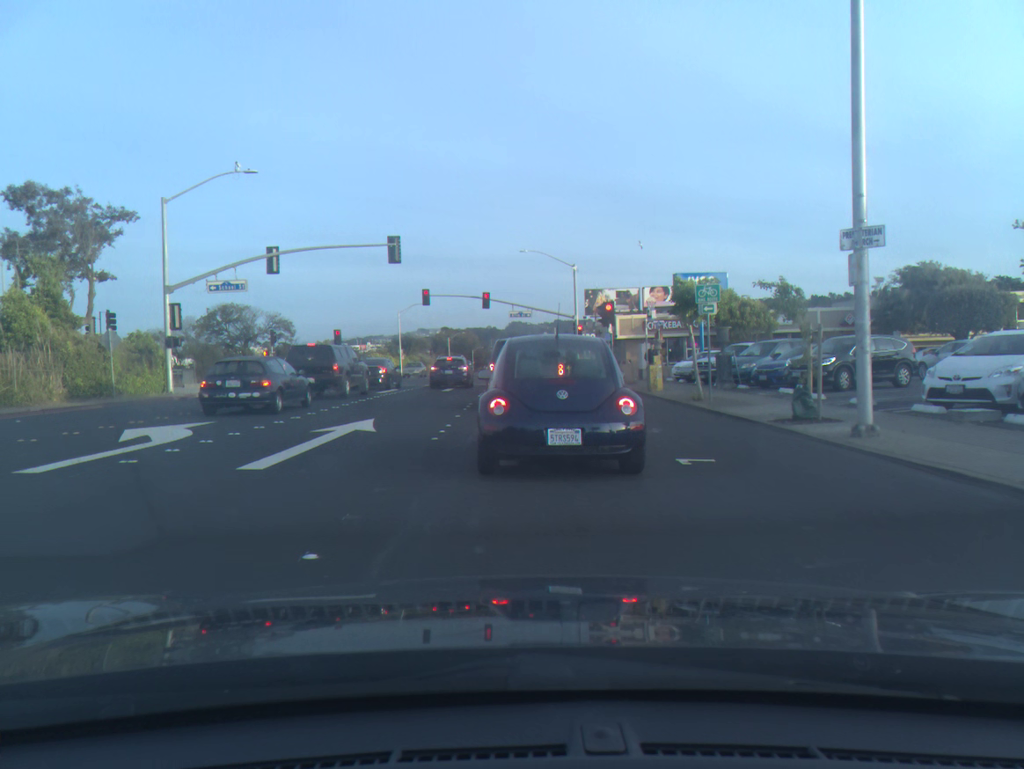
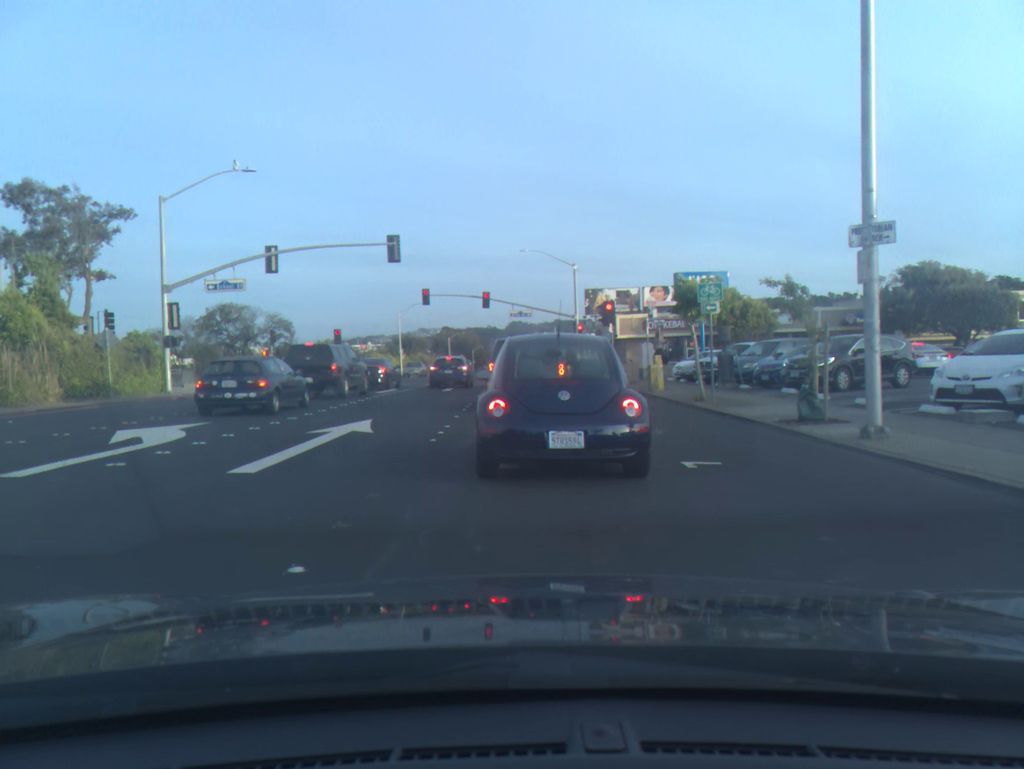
(0.0, +0.3) m; 0°
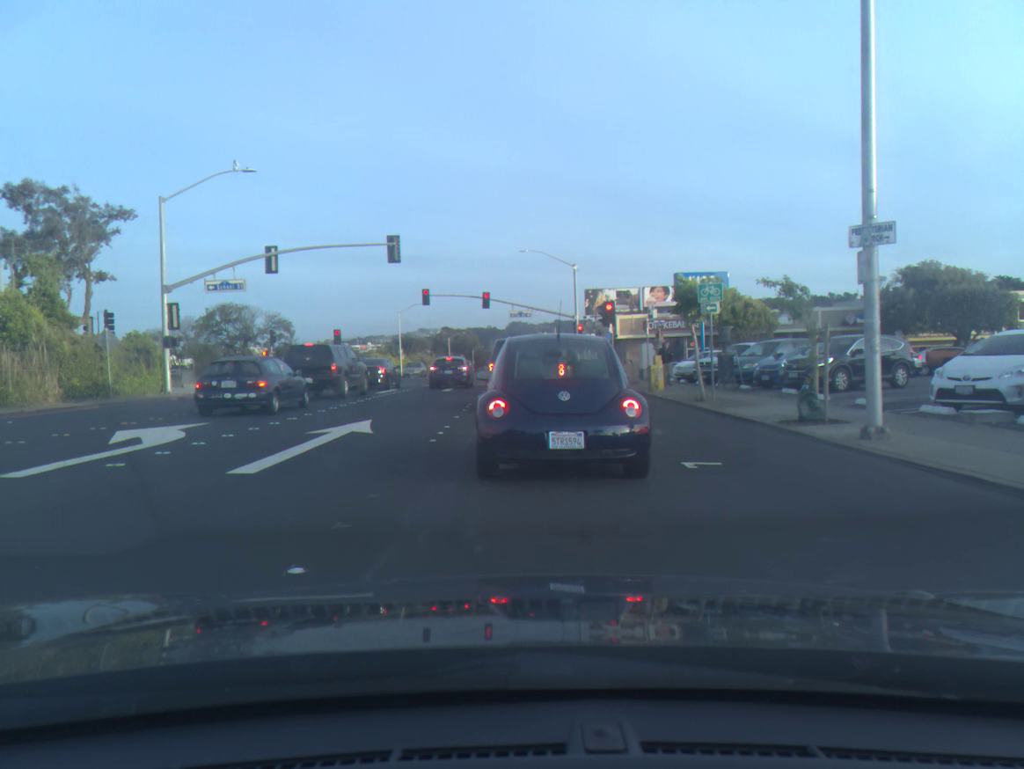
(0.0, 0.0) m; 0°
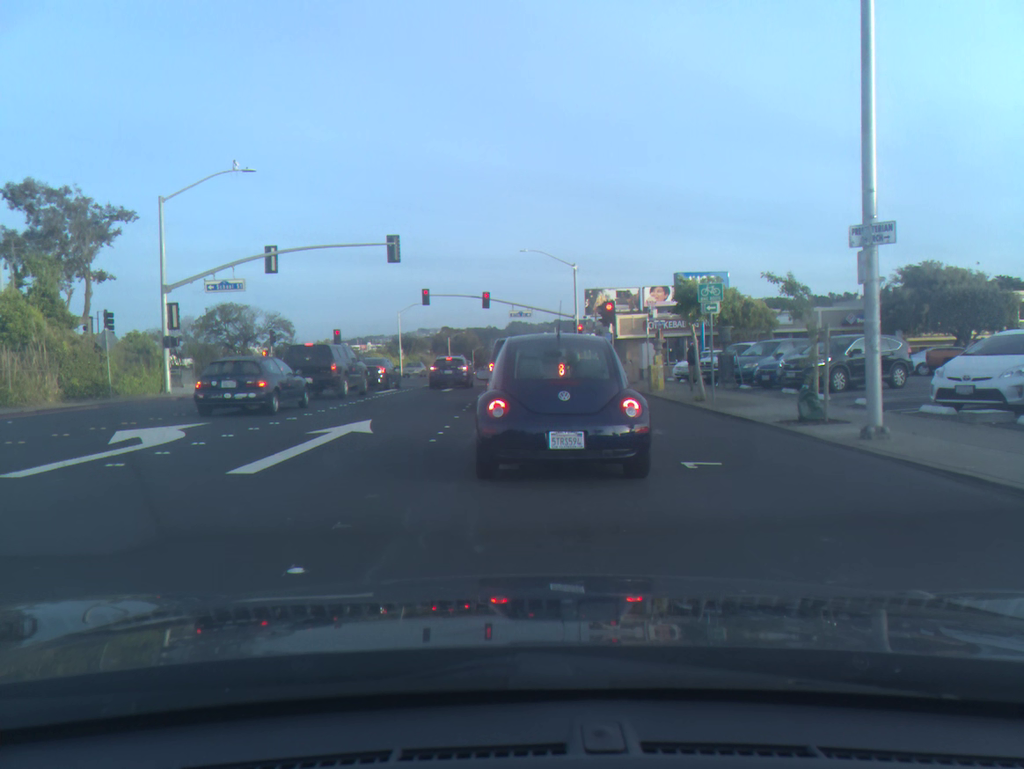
(0.0, 0.0) m; 0°
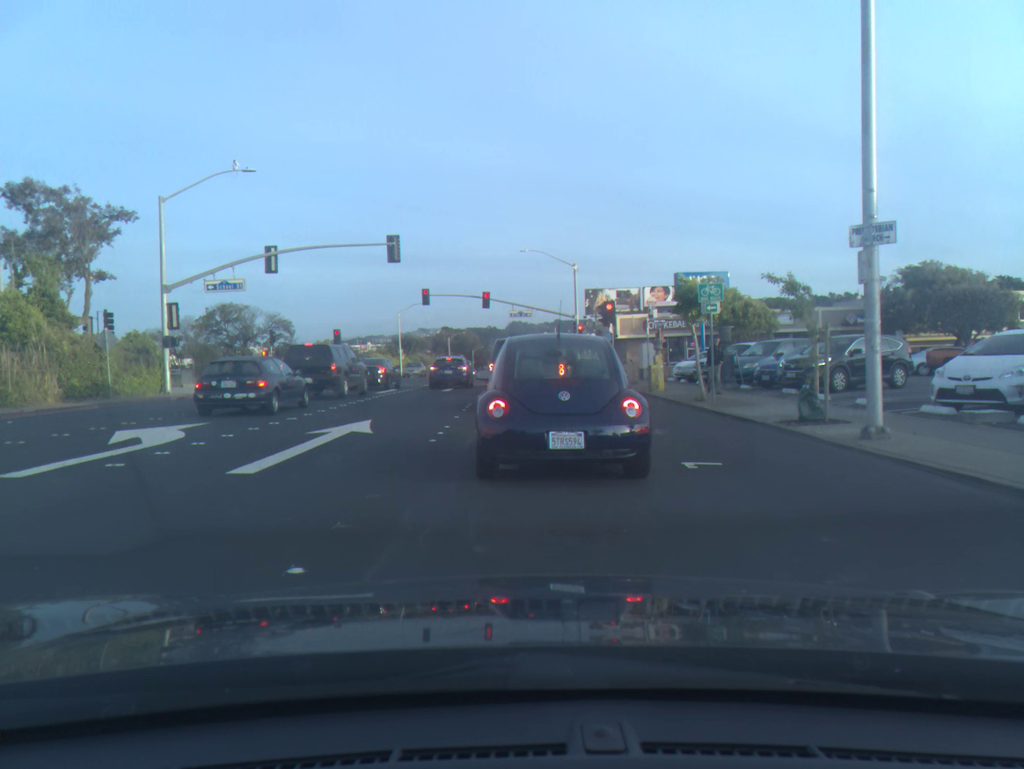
(0.0, 0.0) m; 0°
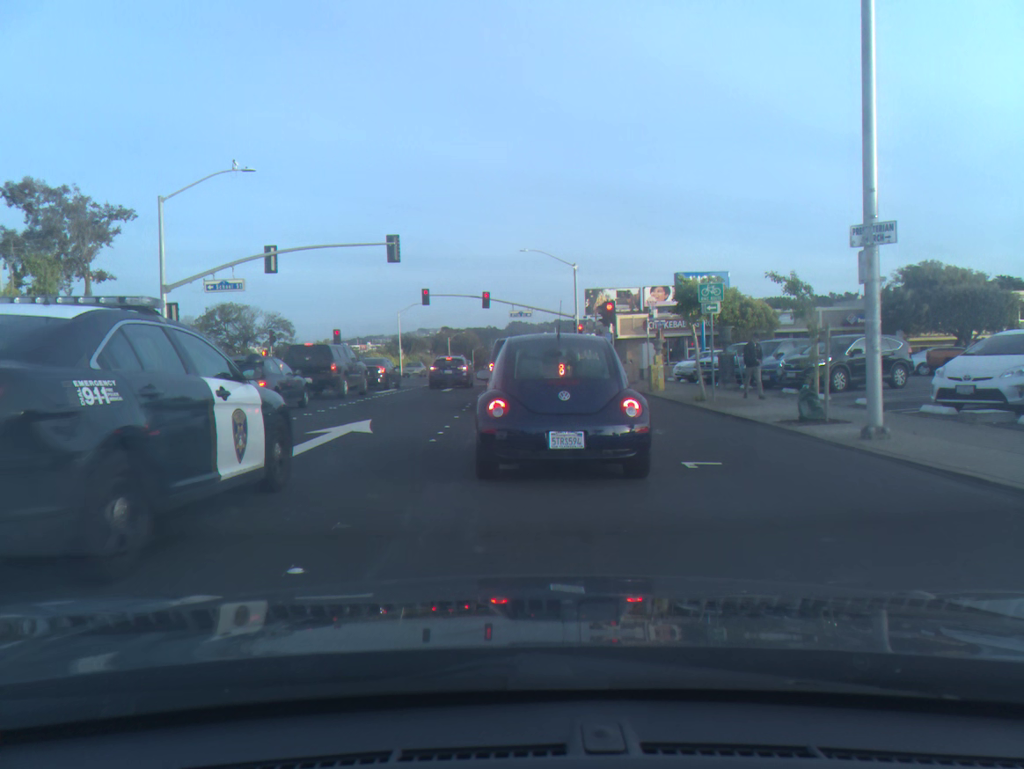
(0.0, 0.0) m; 0°
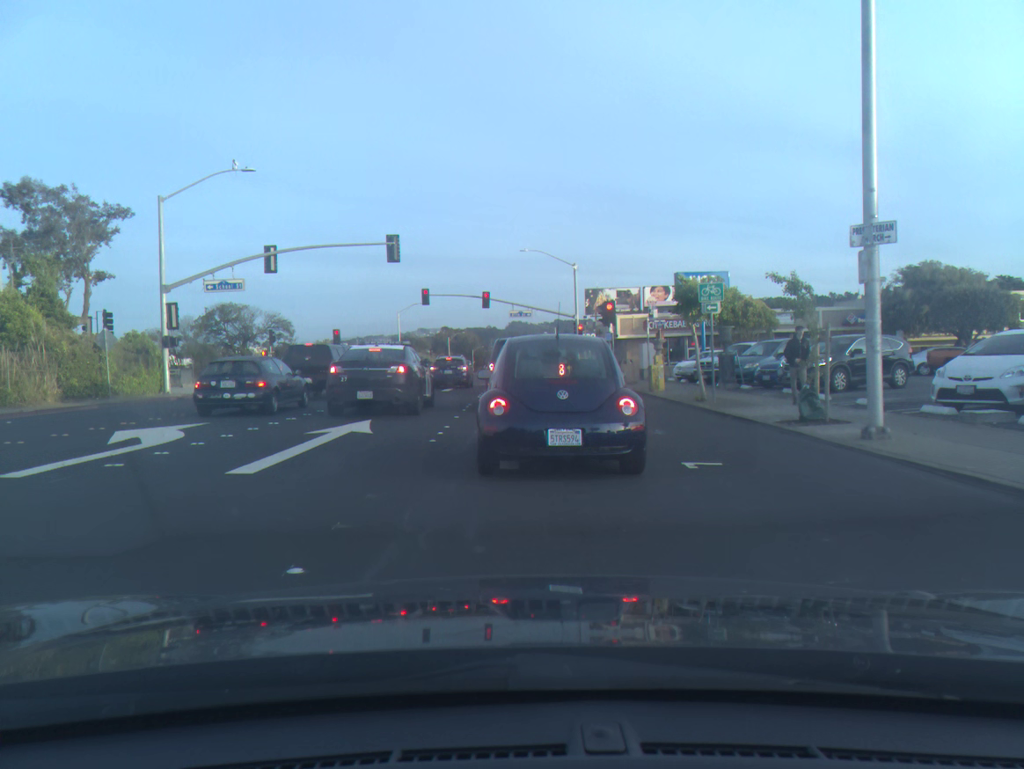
(0.0, 0.0) m; 0°
